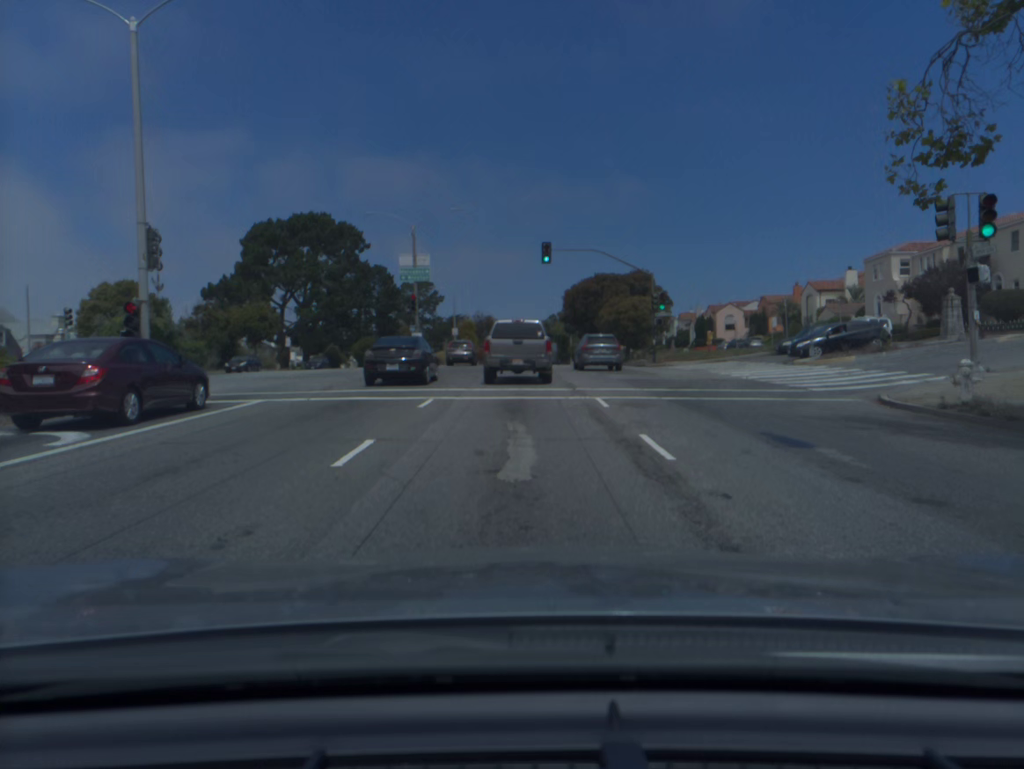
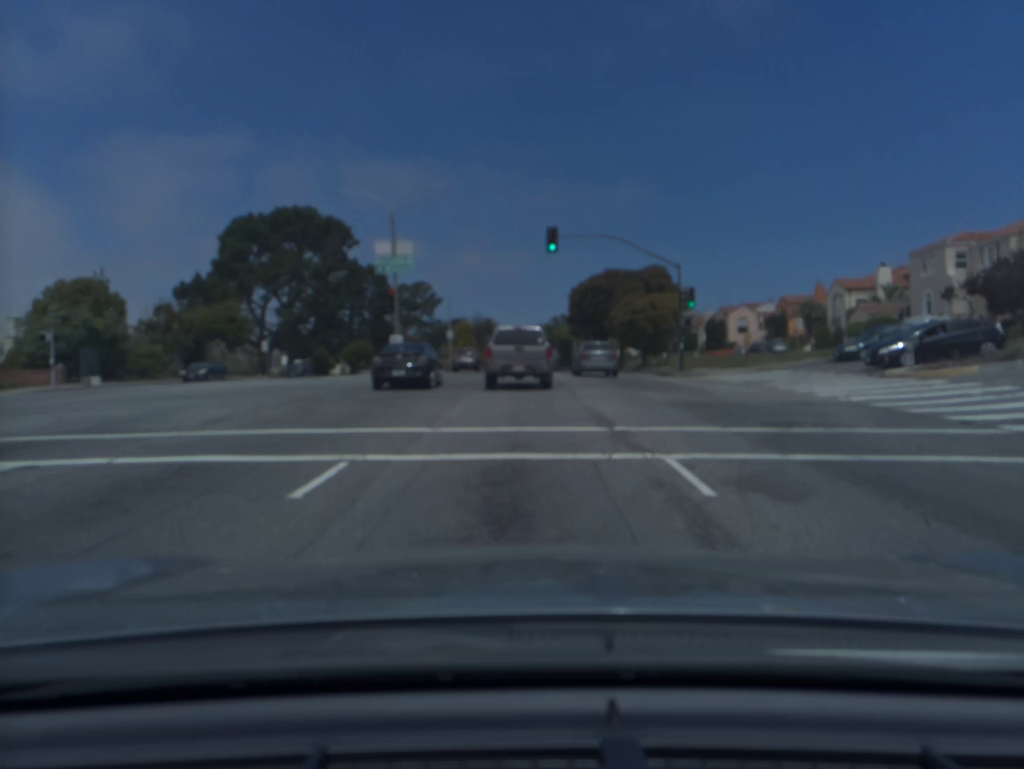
(0.0, +8.4) m; 0°
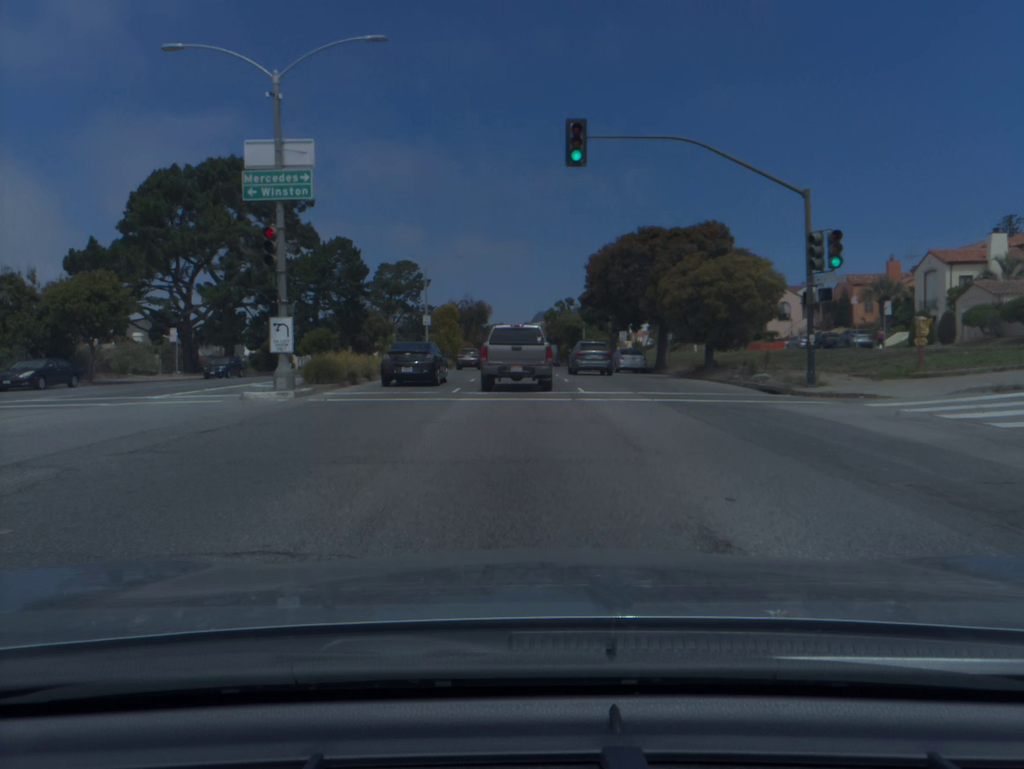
(0.0, +17.5) m; 0°
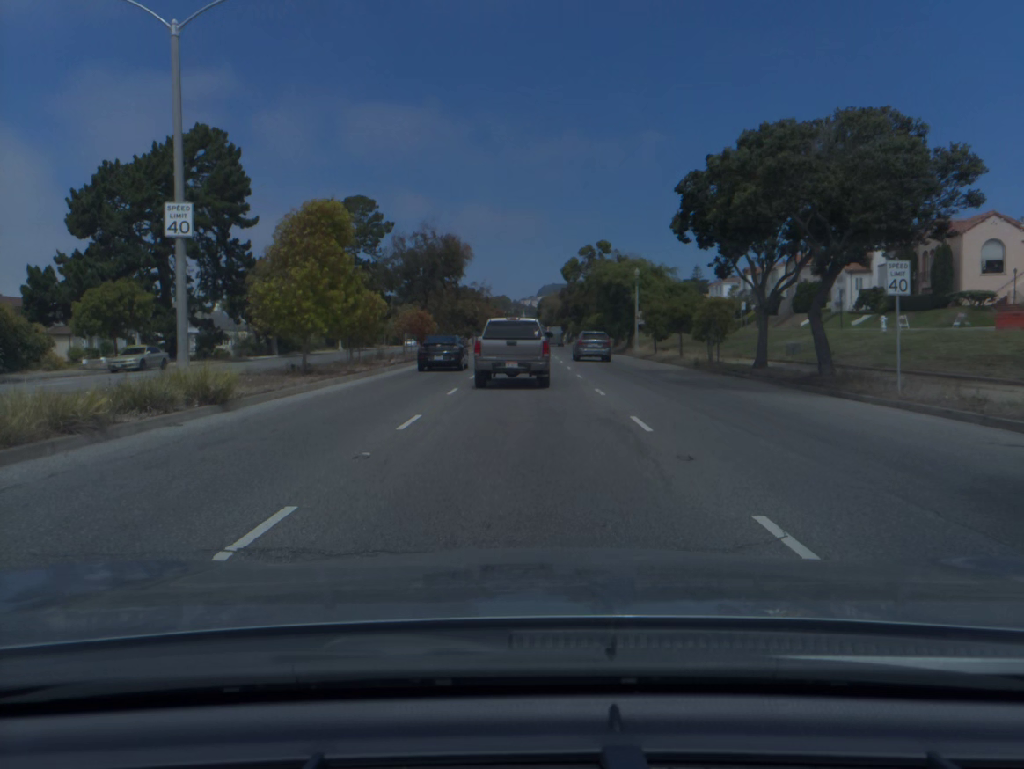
(-0.1, +46.8) m; 0°
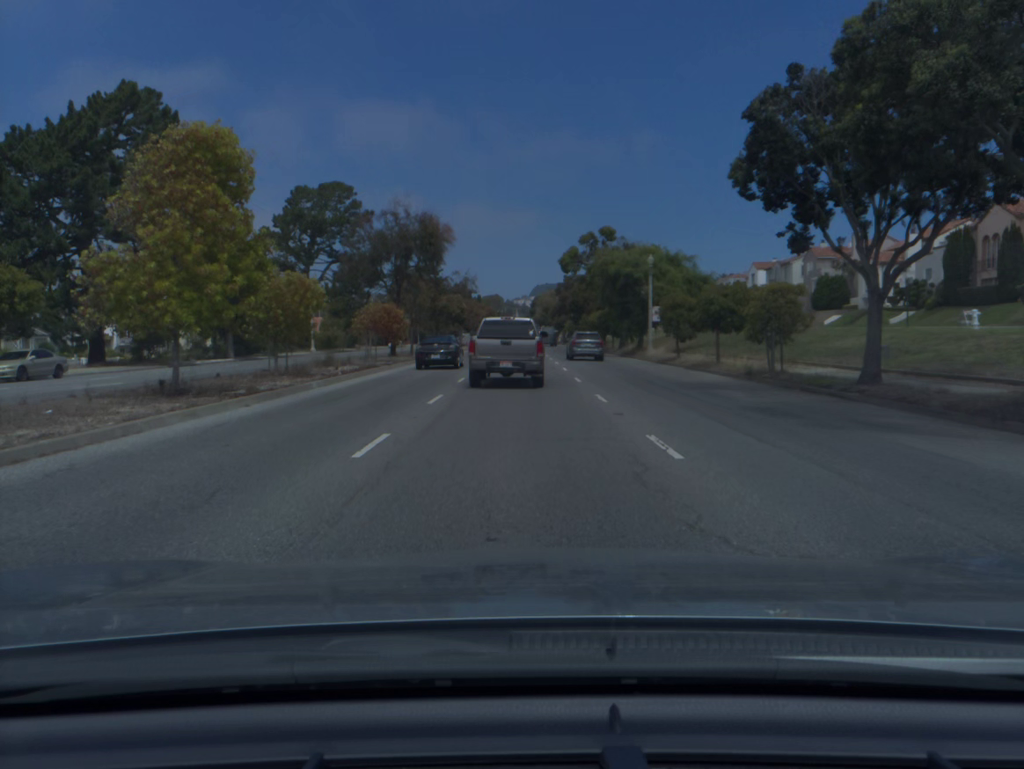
(+0.1, +9.7) m; +1°
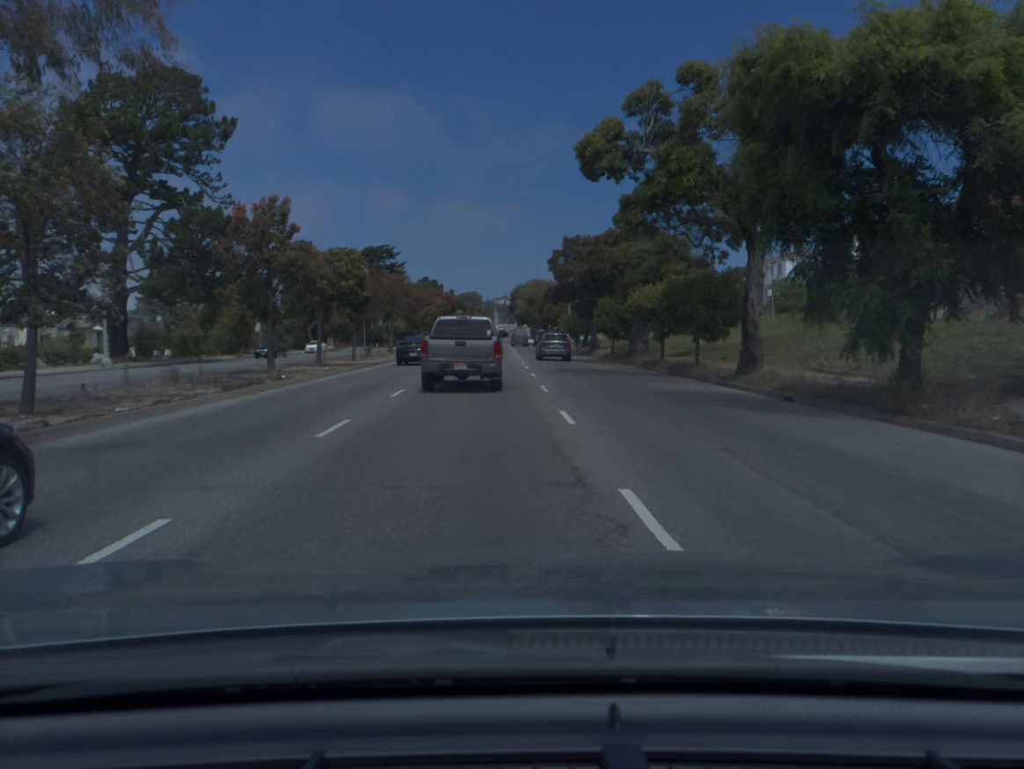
(+0.5, +41.4) m; +1°
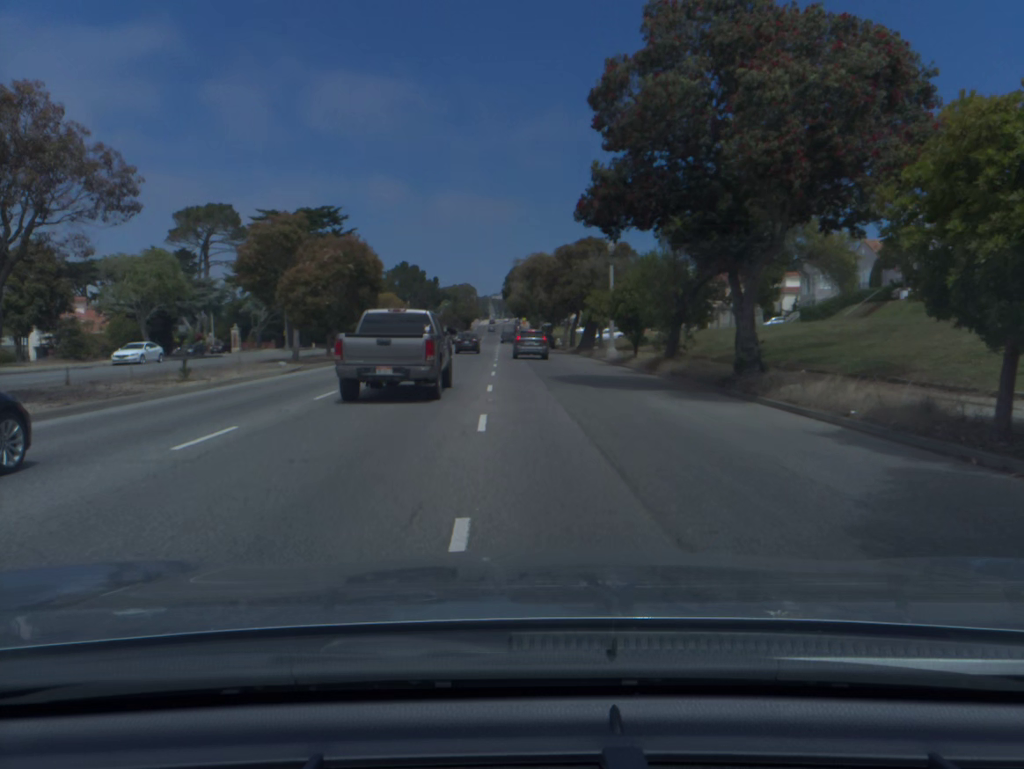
(+0.1, +44.4) m; 0°
